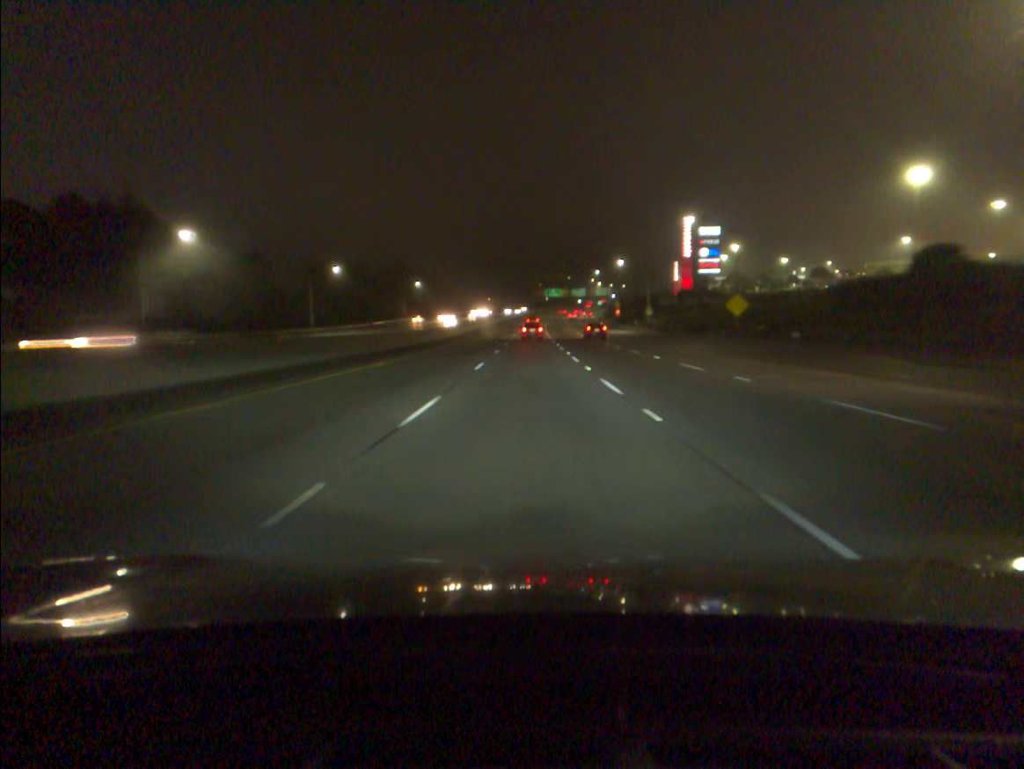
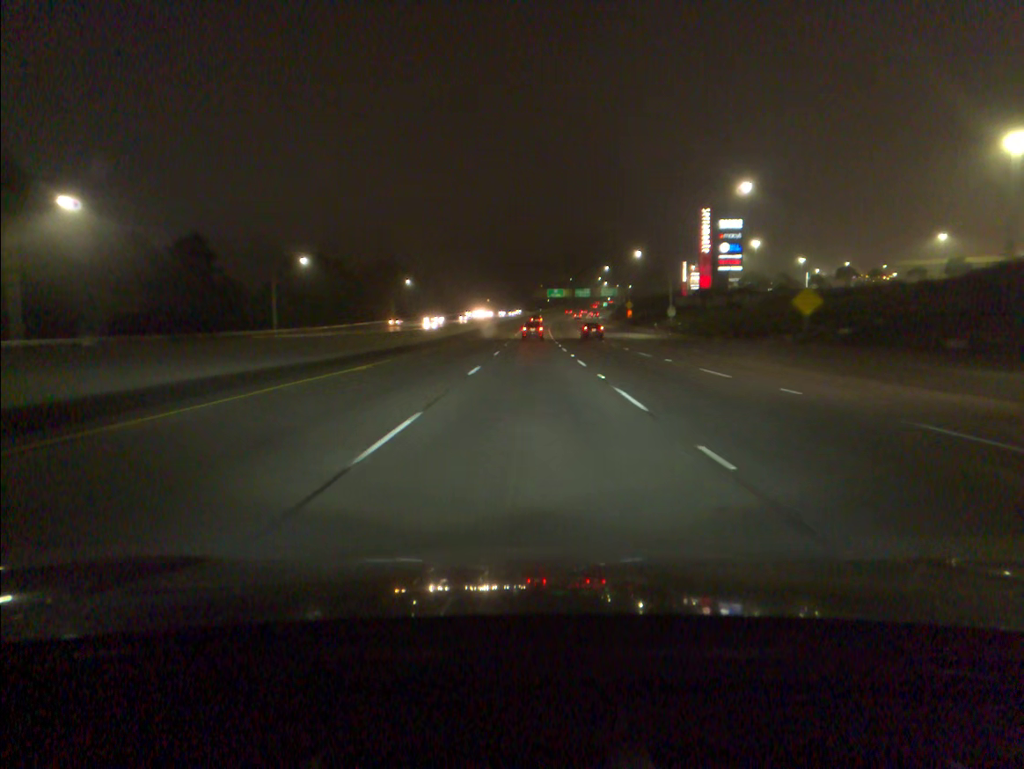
(0.0, +17.7) m; 0°
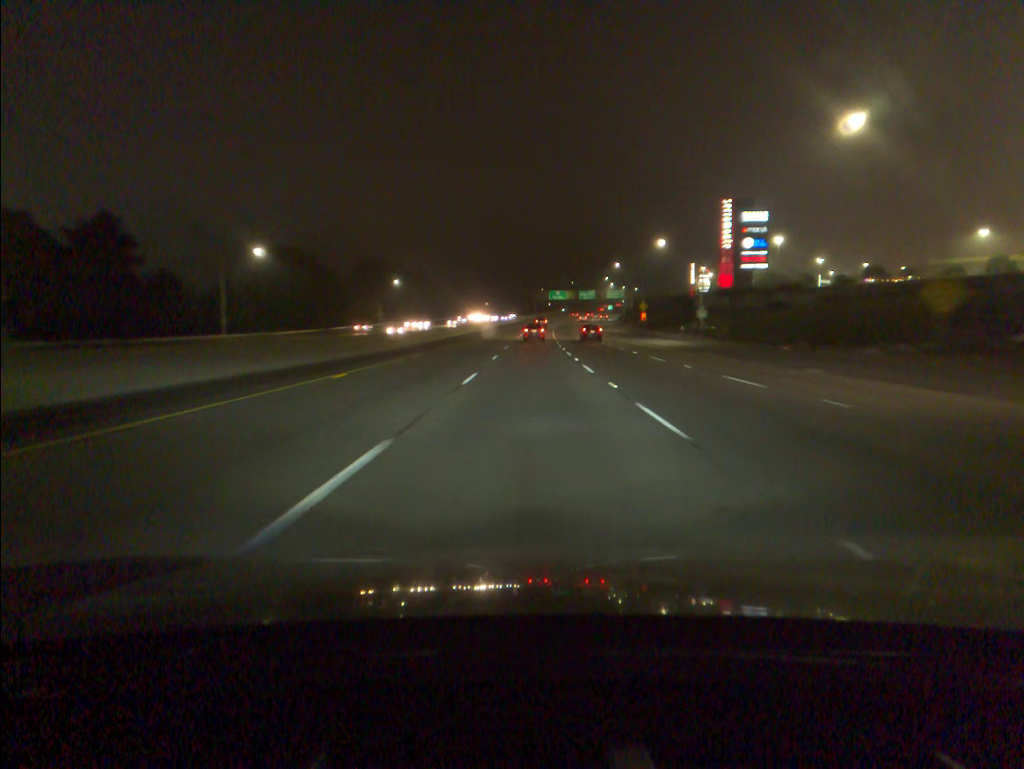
(0.0, +17.7) m; 0°
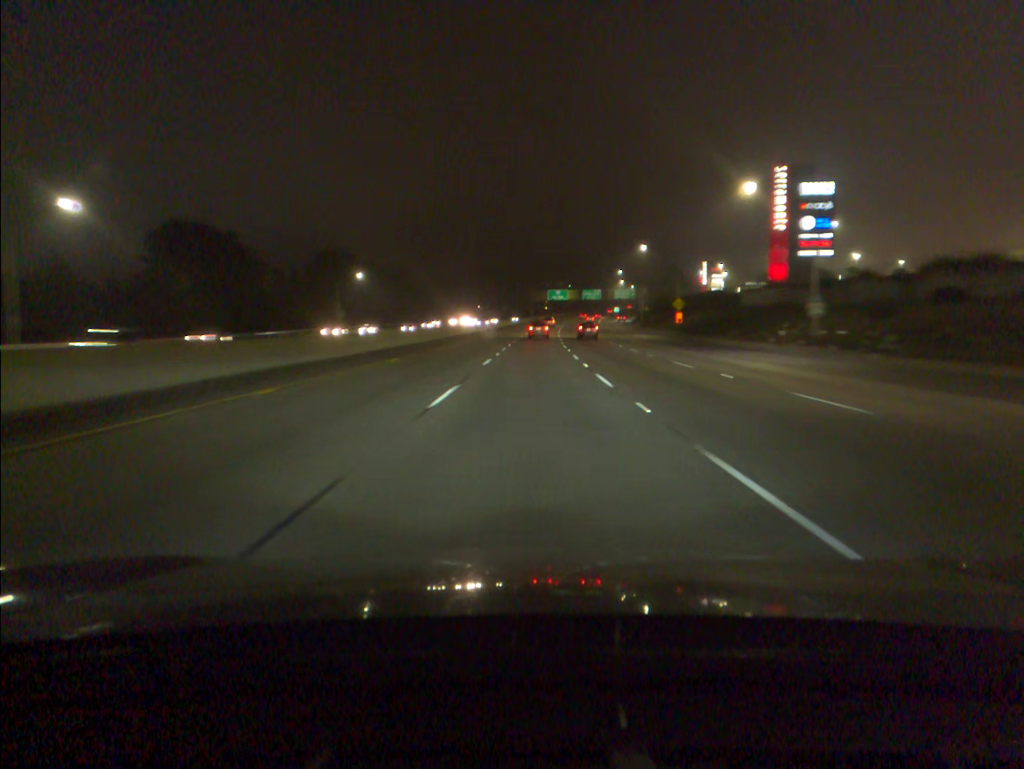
(+0.1, +35.2) m; 0°
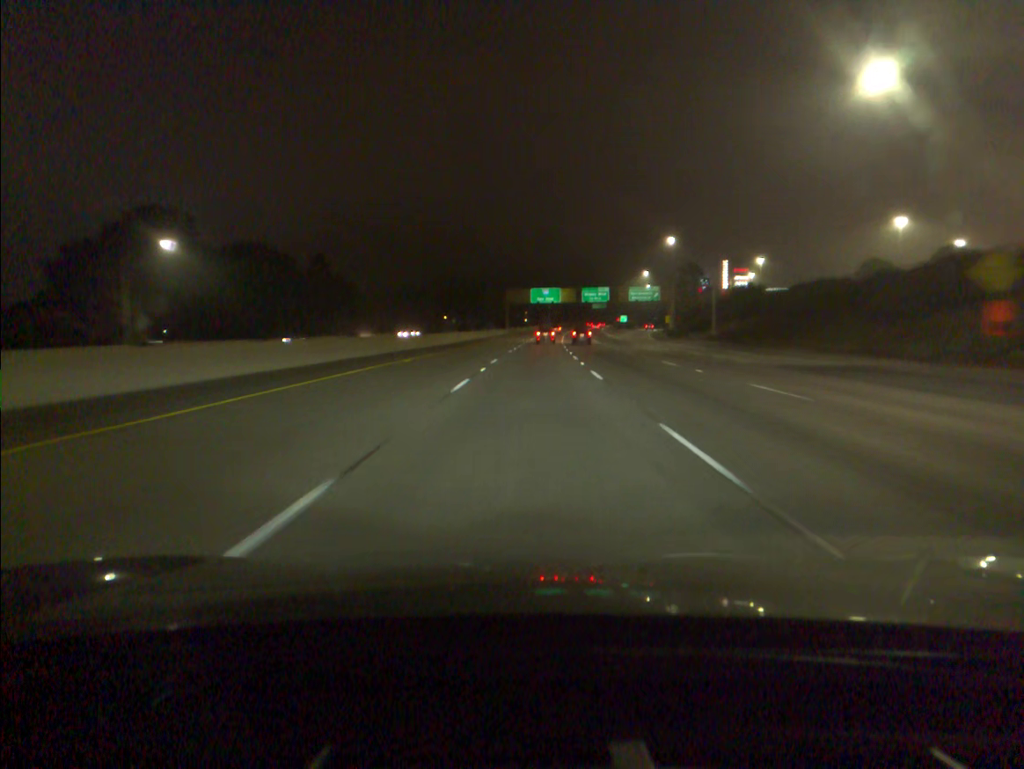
(+0.8, +70.0) m; +2°
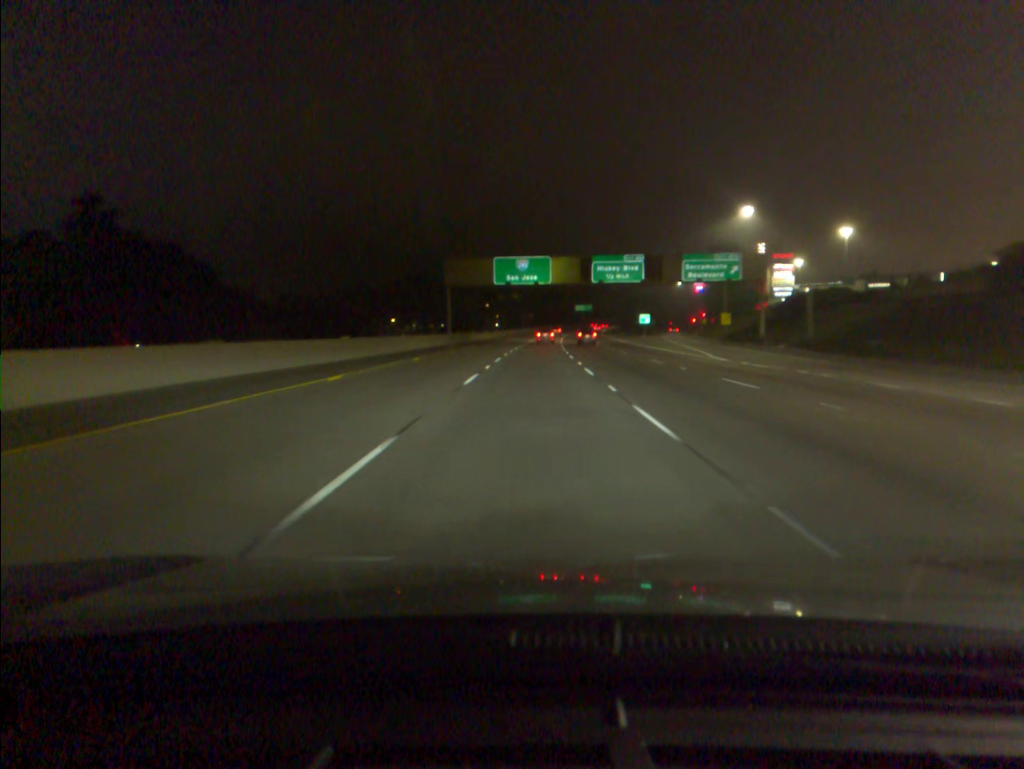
(+1.1, +70.1) m; +2°
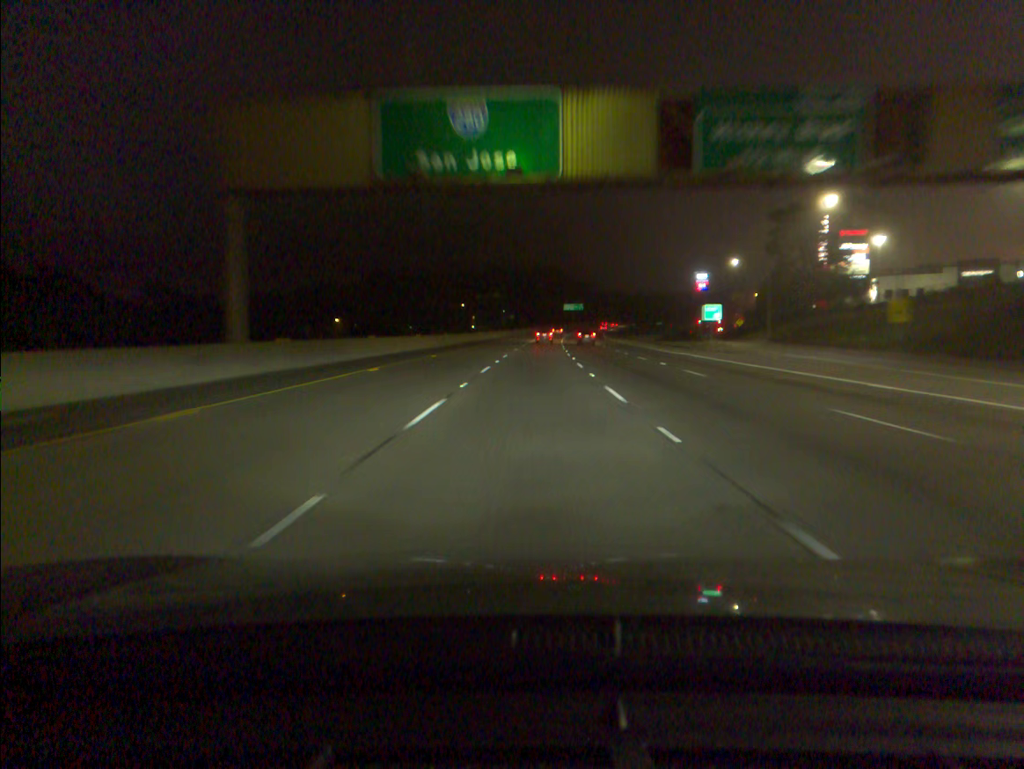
(+0.6, +52.9) m; +1°
